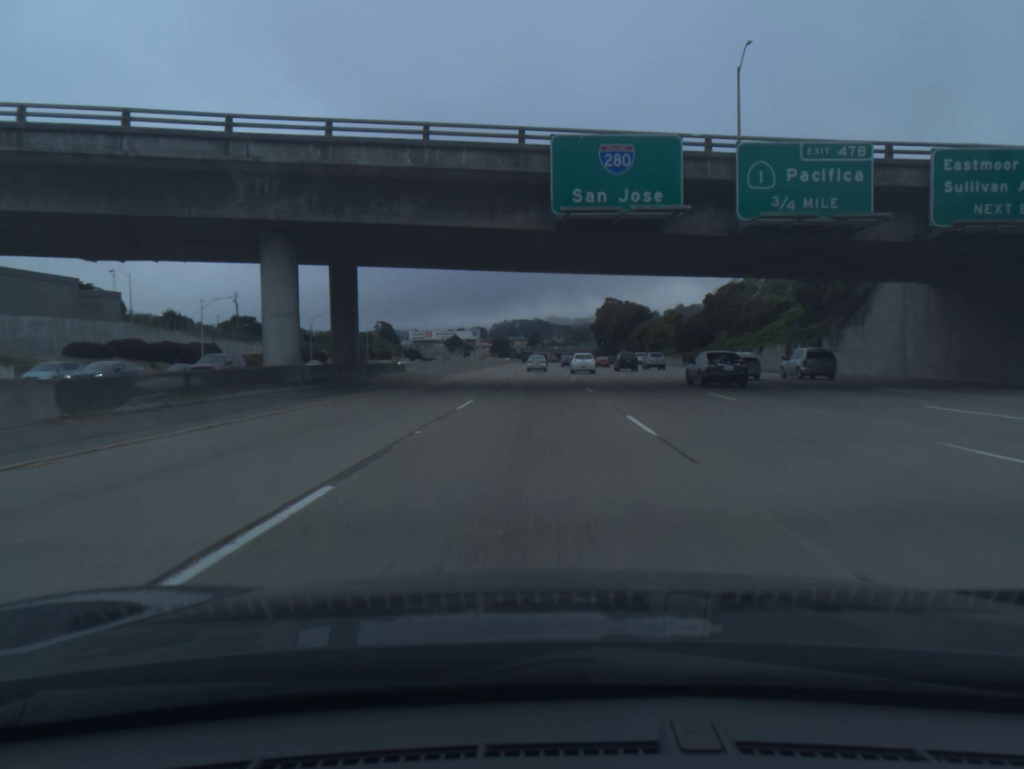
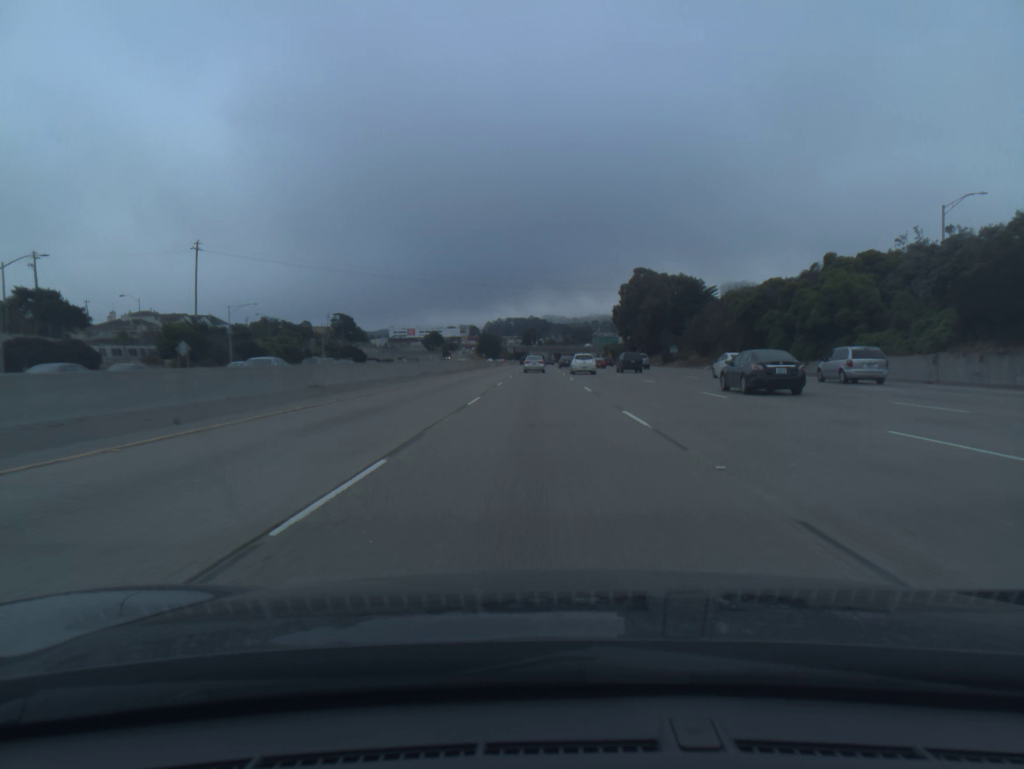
(0.0, +85.9) m; 0°
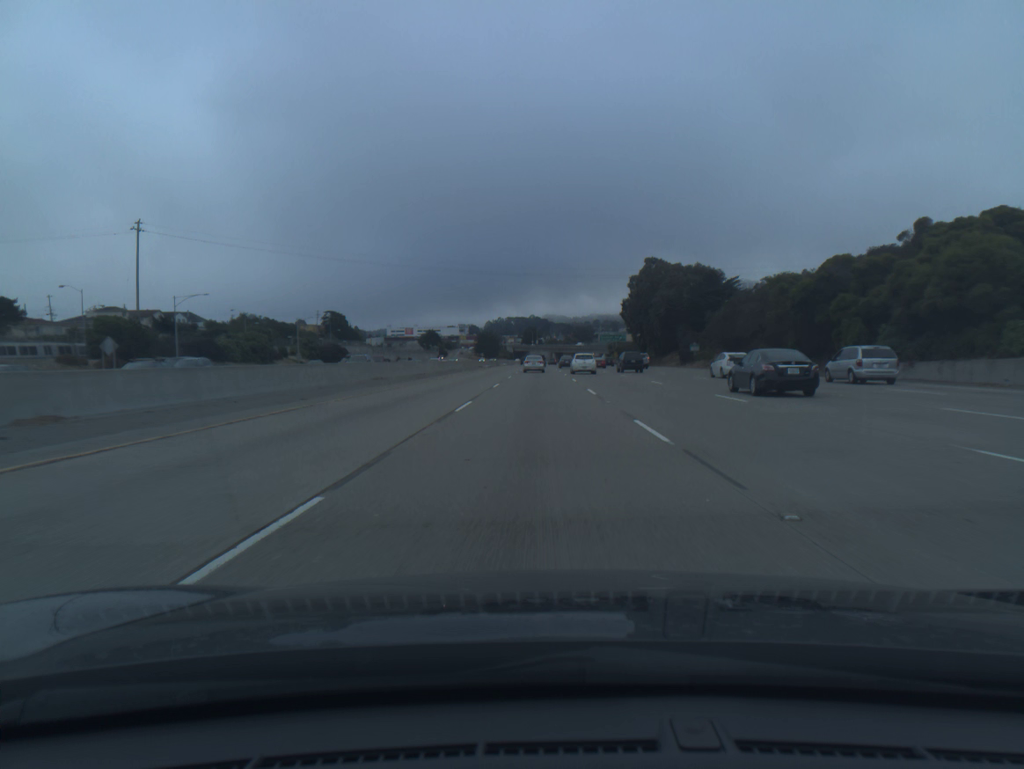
(0.0, +17.2) m; 0°
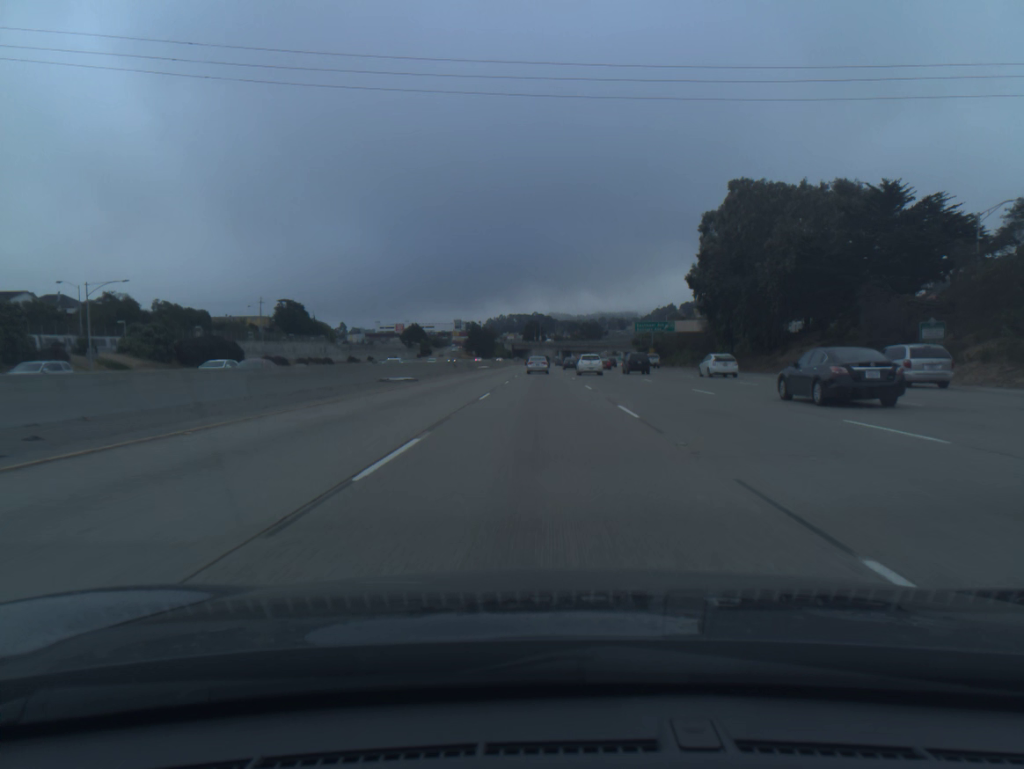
(-0.2, +68.5) m; 0°
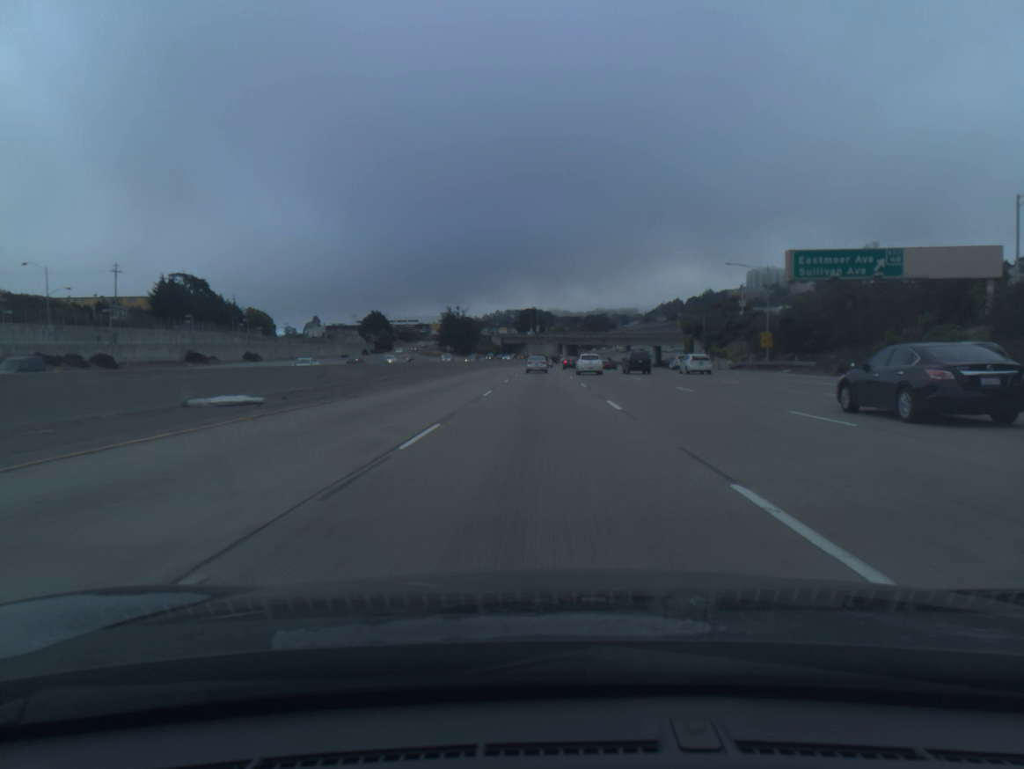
(+0.2, +85.1) m; 0°
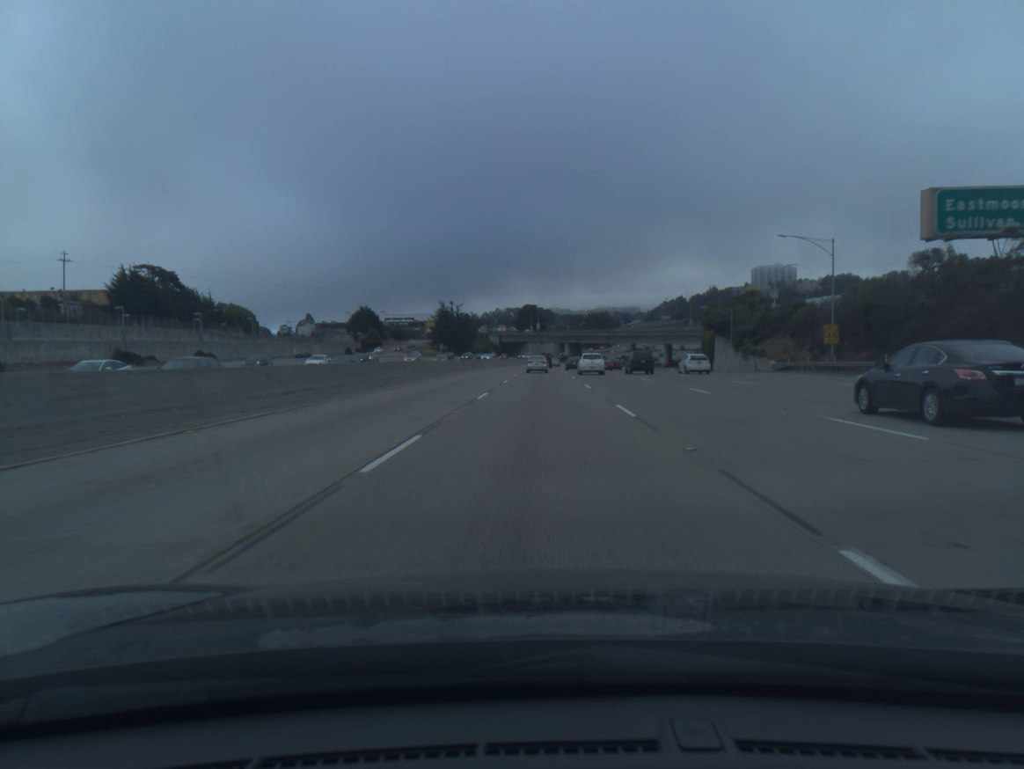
(0.0, +17.1) m; 0°
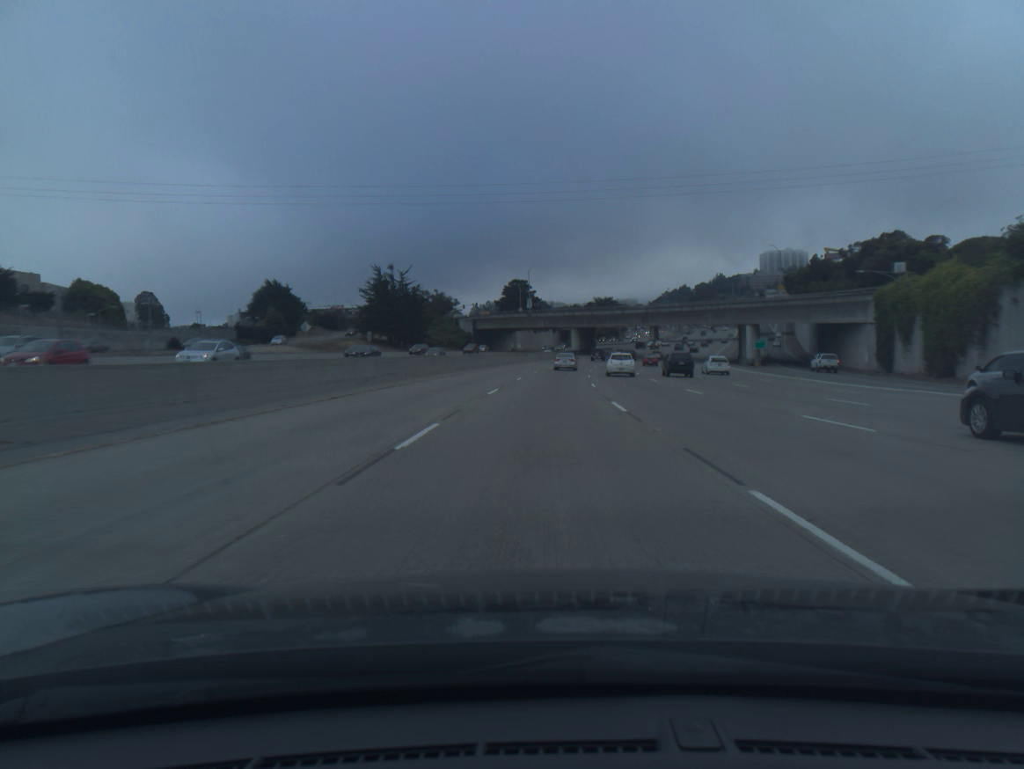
(+0.1, +85.7) m; 0°
